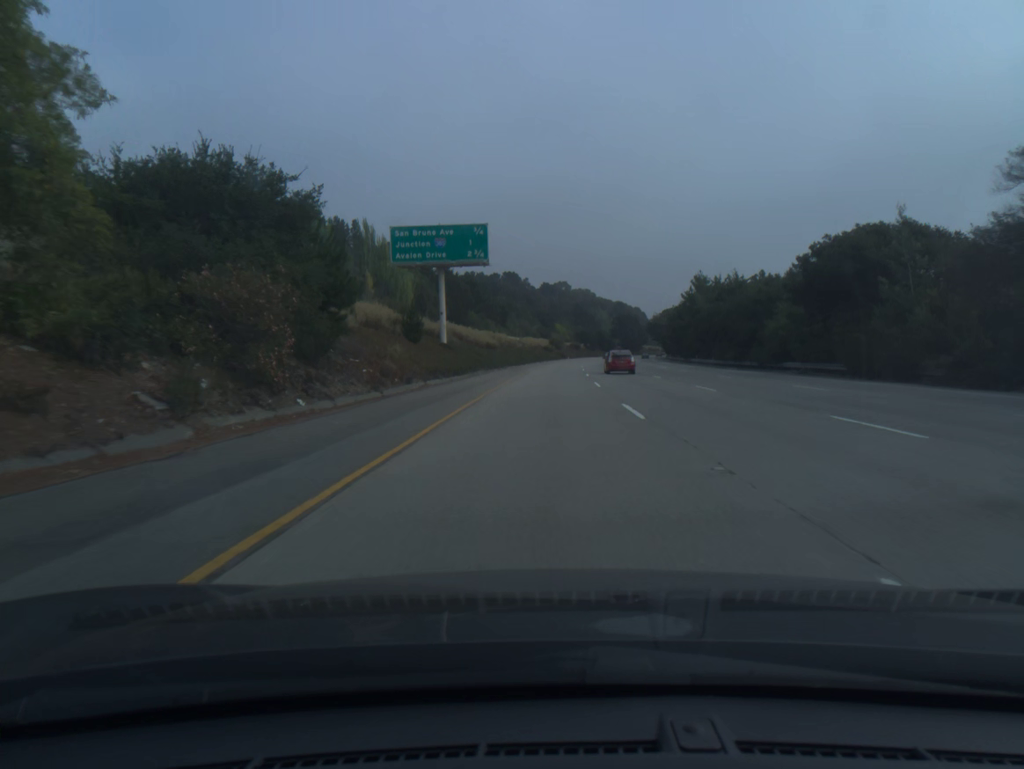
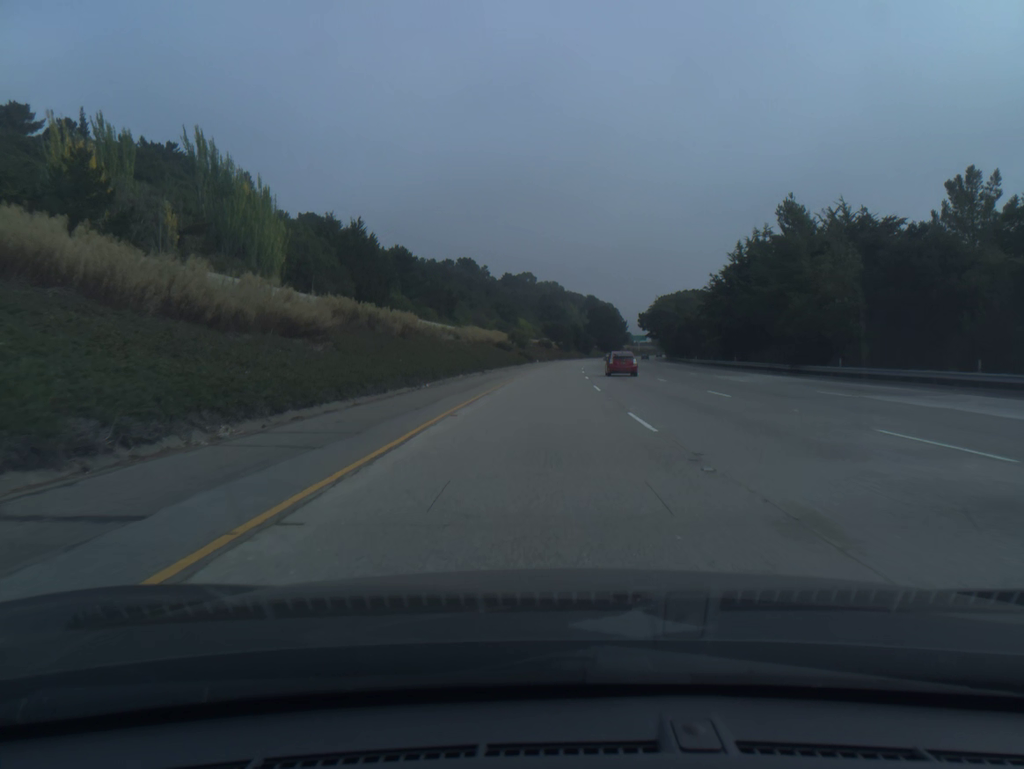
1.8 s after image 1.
(+1.4, +60.8) m; +3°
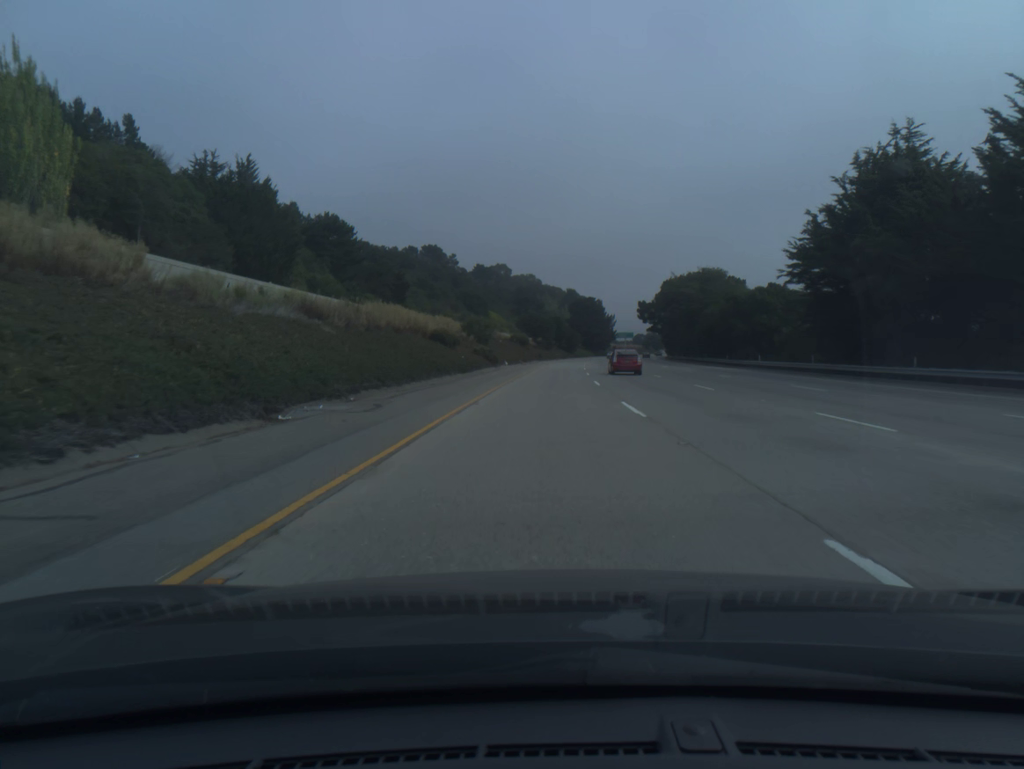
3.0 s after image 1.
(+0.5, +40.6) m; +2°
